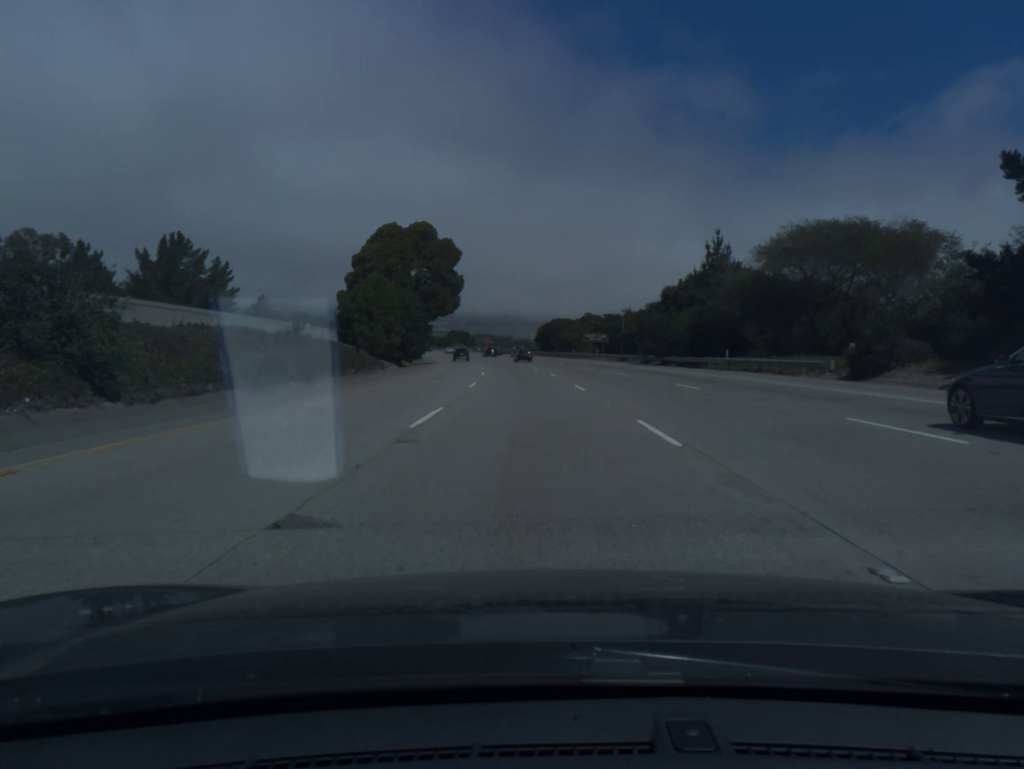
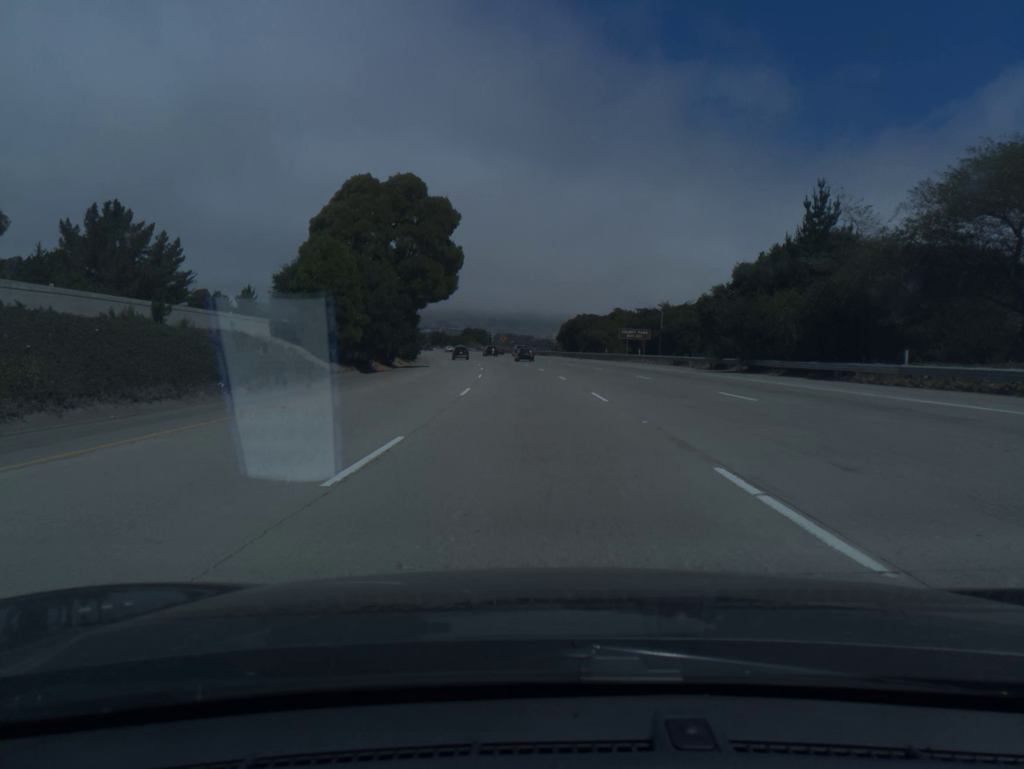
(-0.3, +20.2) m; -2°
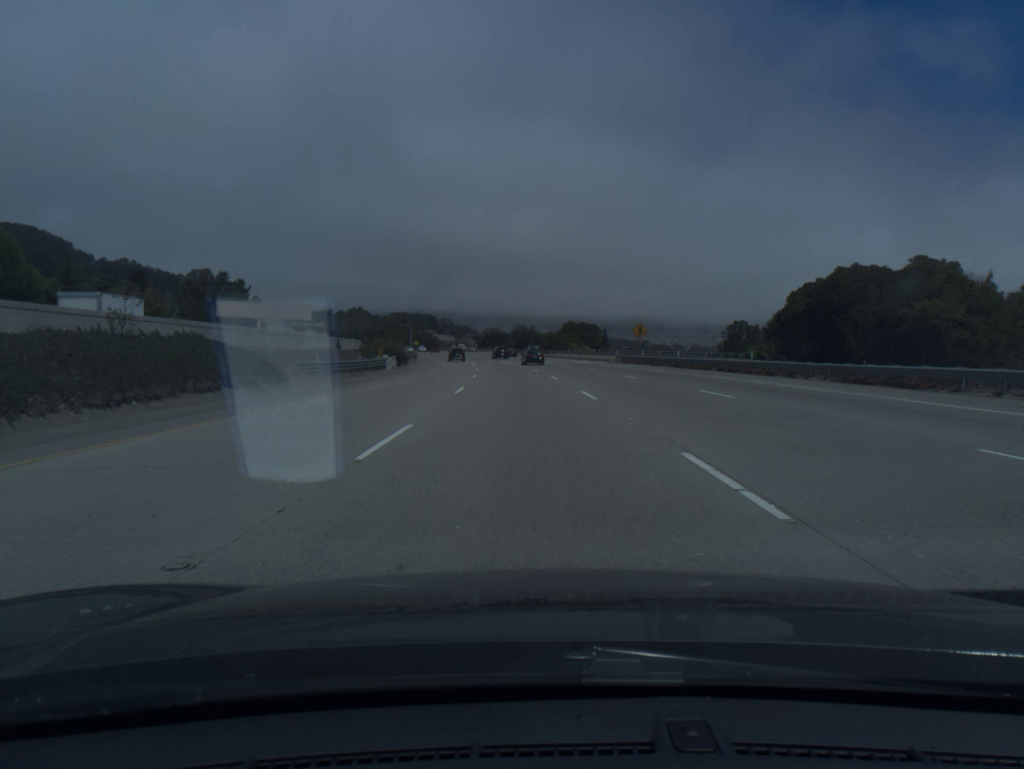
(-6.7, +100.6) m; -8°
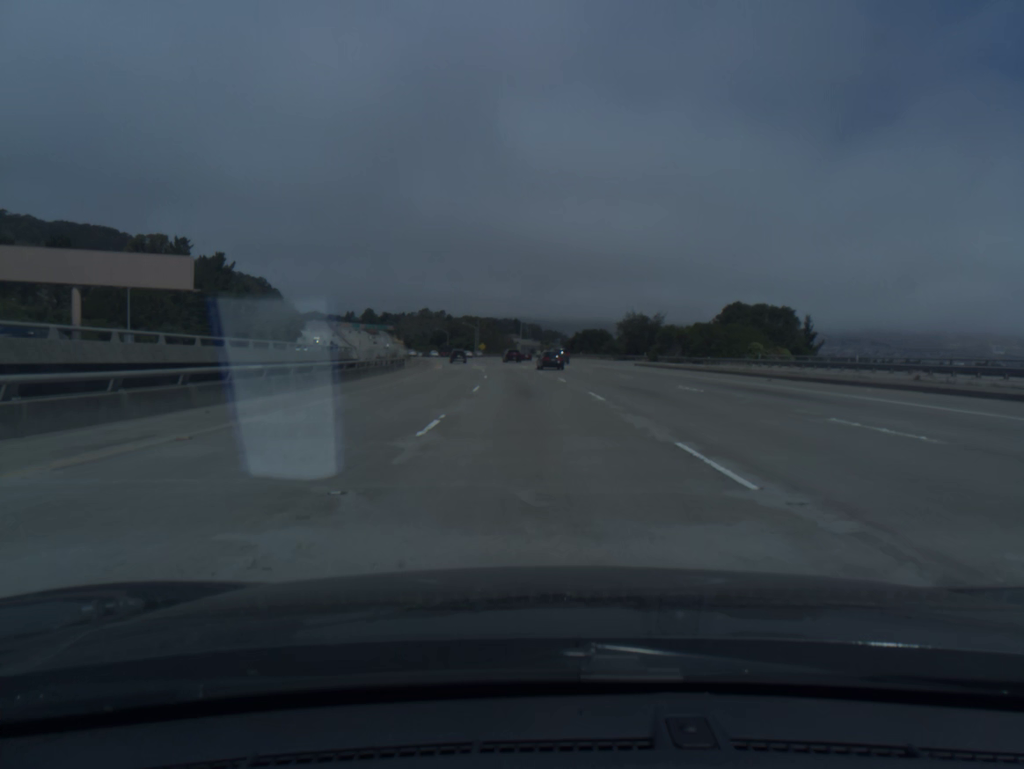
(-5.0, +80.3) m; -7°
